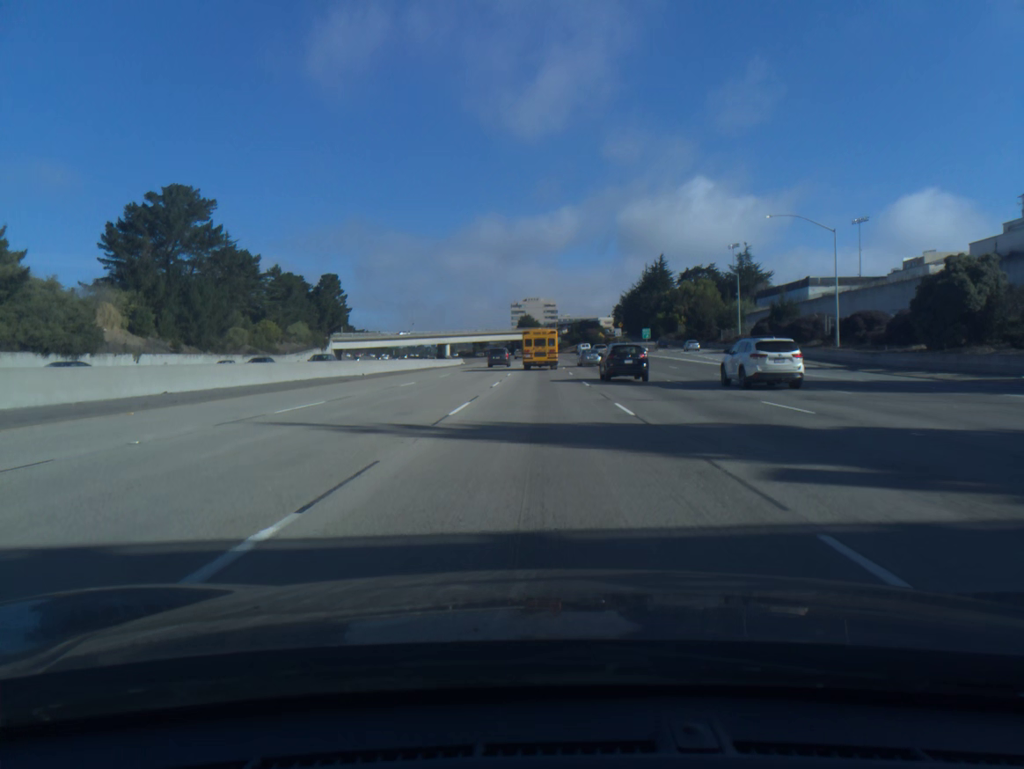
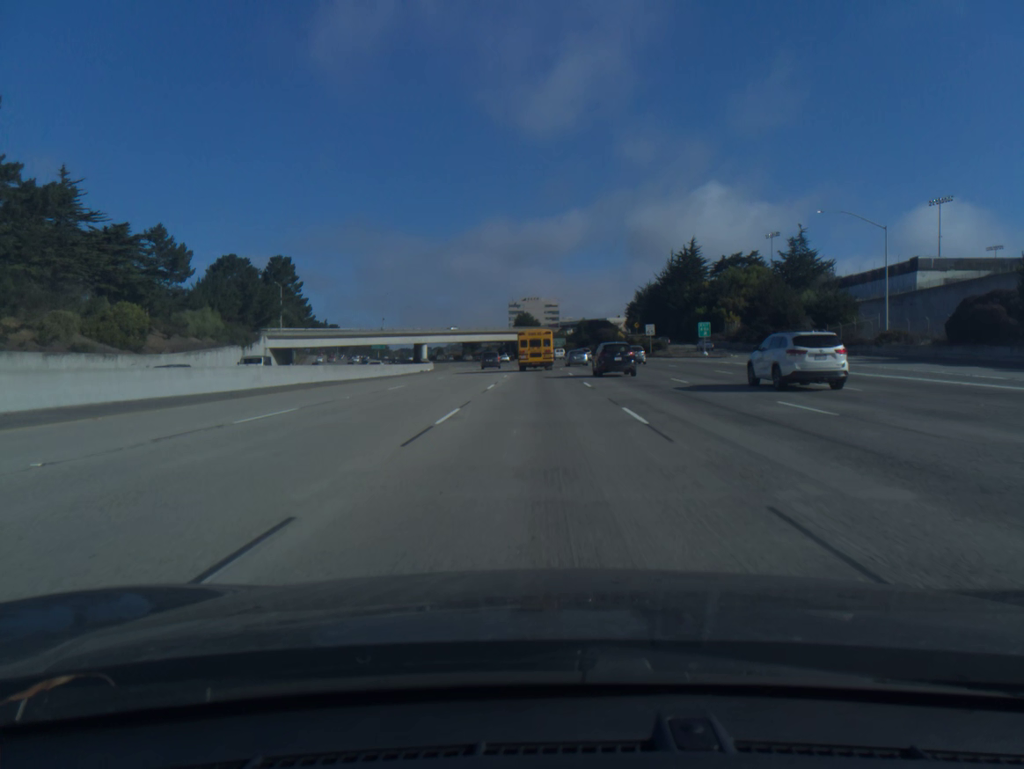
(0.0, +45.0) m; 0°
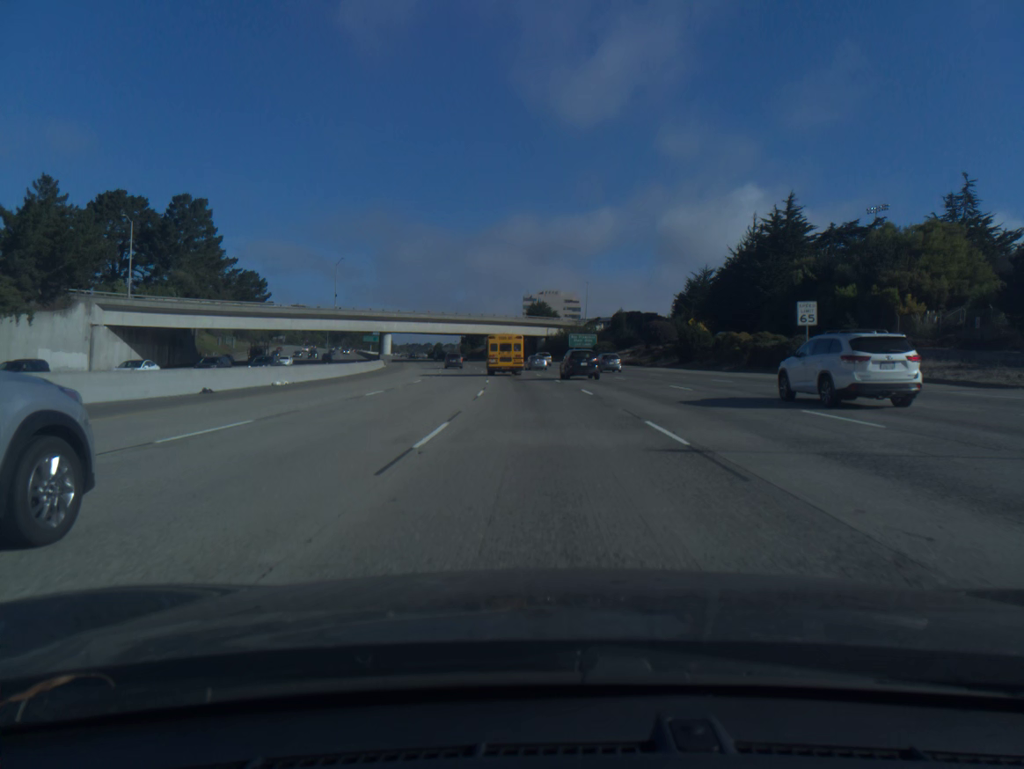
(-0.4, +60.1) m; -1°
